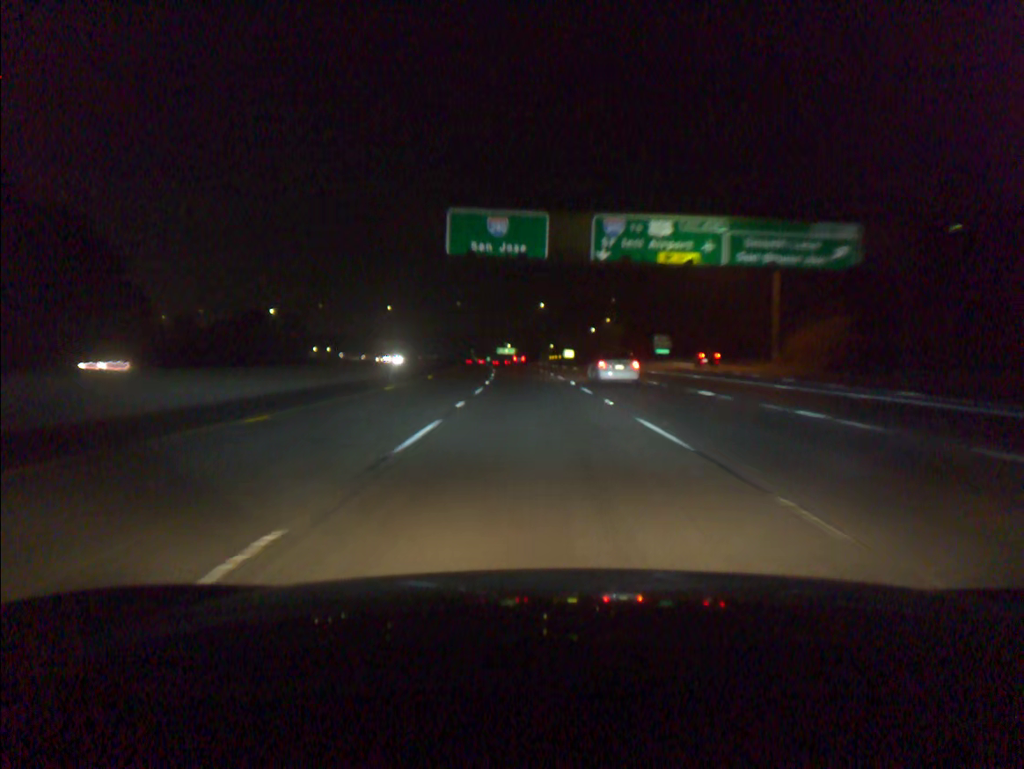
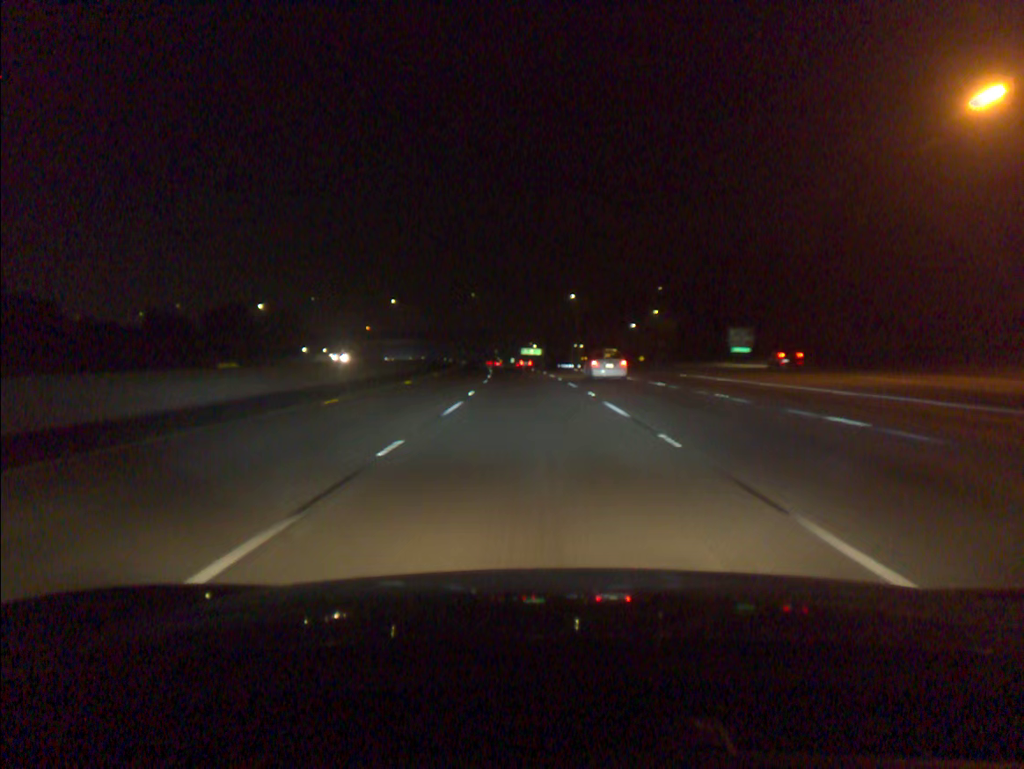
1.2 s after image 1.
(-0.6, +37.7) m; -2°
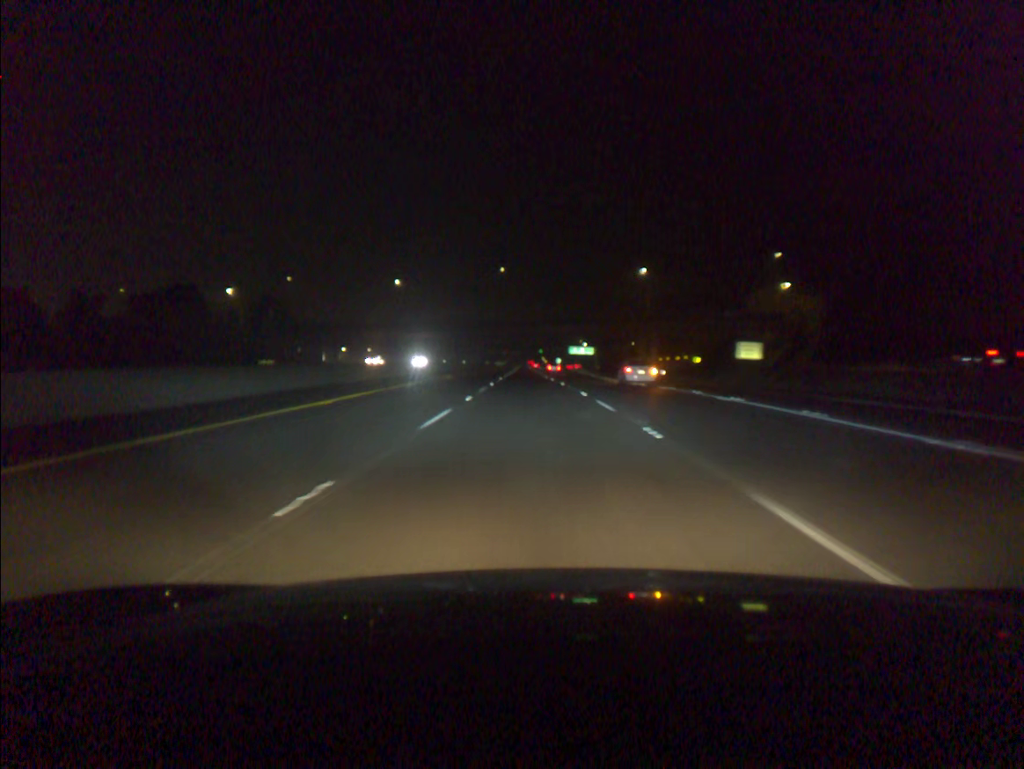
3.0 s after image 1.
(-1.7, +56.8) m; -4°
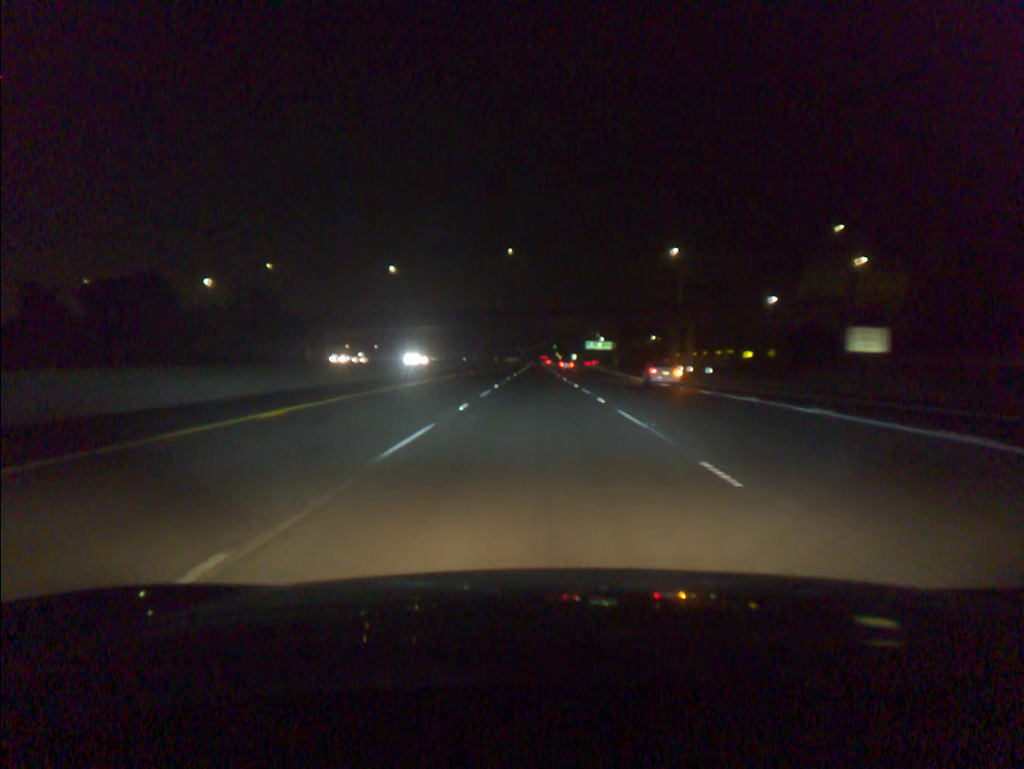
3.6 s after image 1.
(-0.2, +19.0) m; -1°
